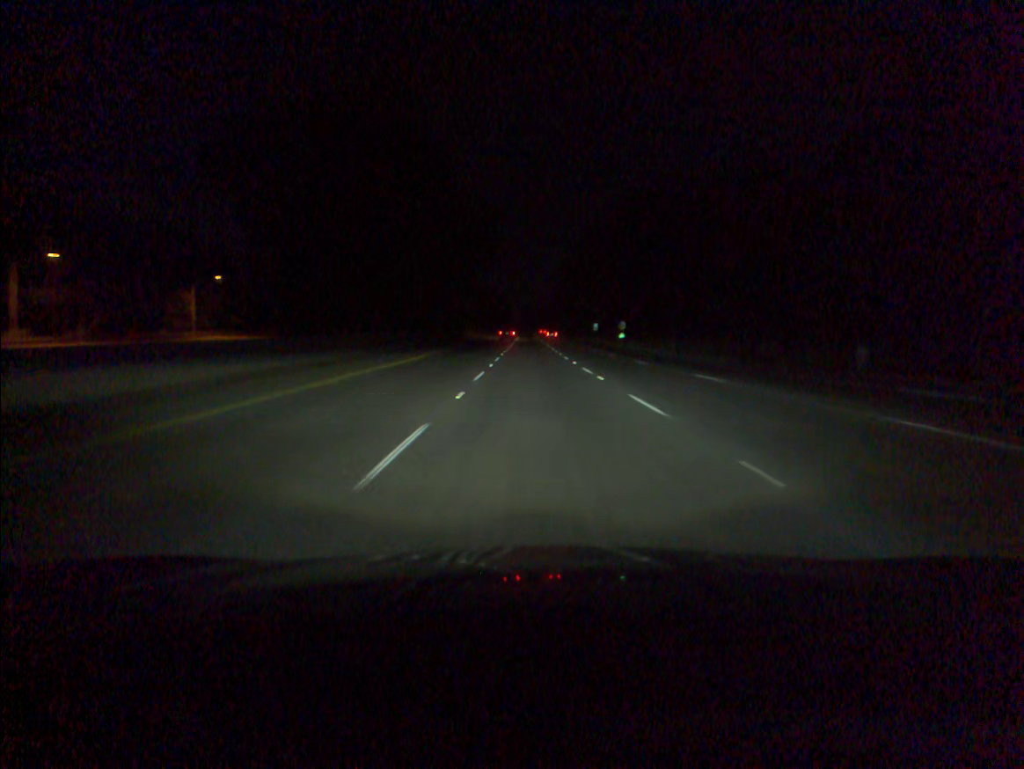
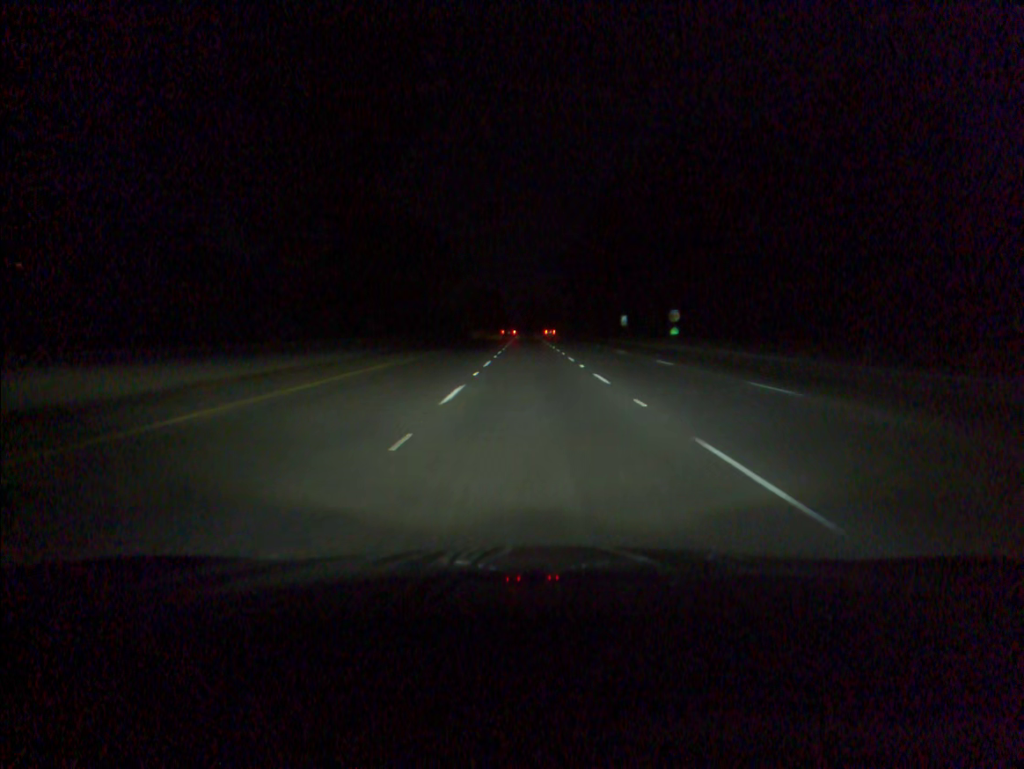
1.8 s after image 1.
(-0.1, +50.7) m; 0°
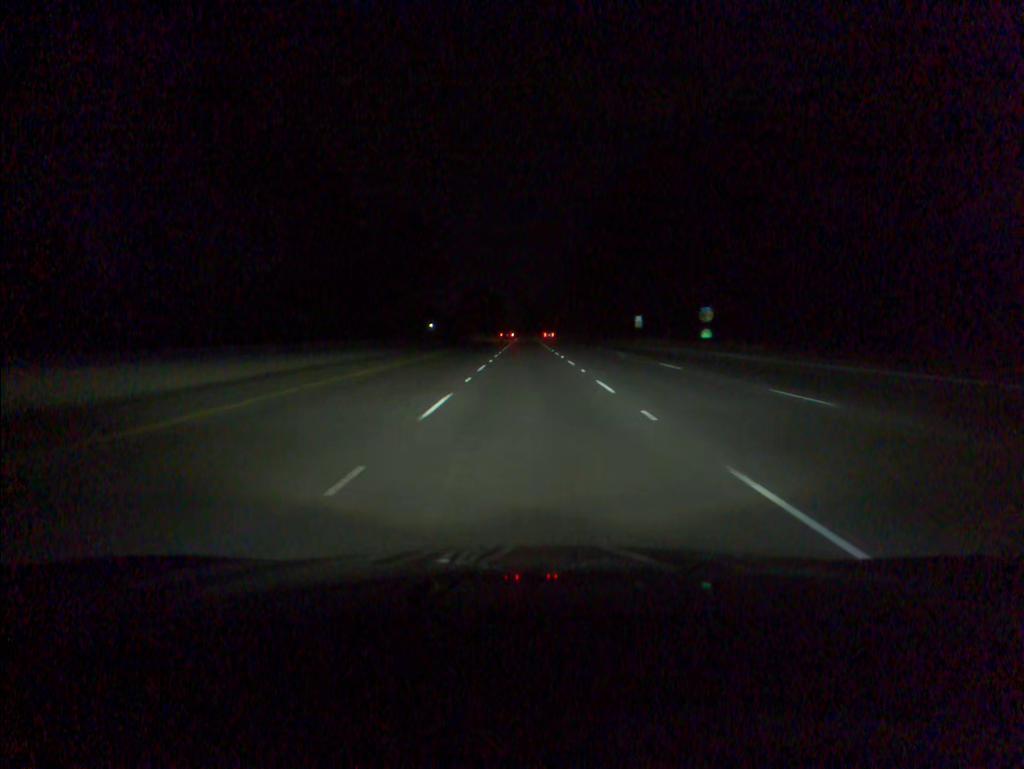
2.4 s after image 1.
(0.0, +16.9) m; 0°
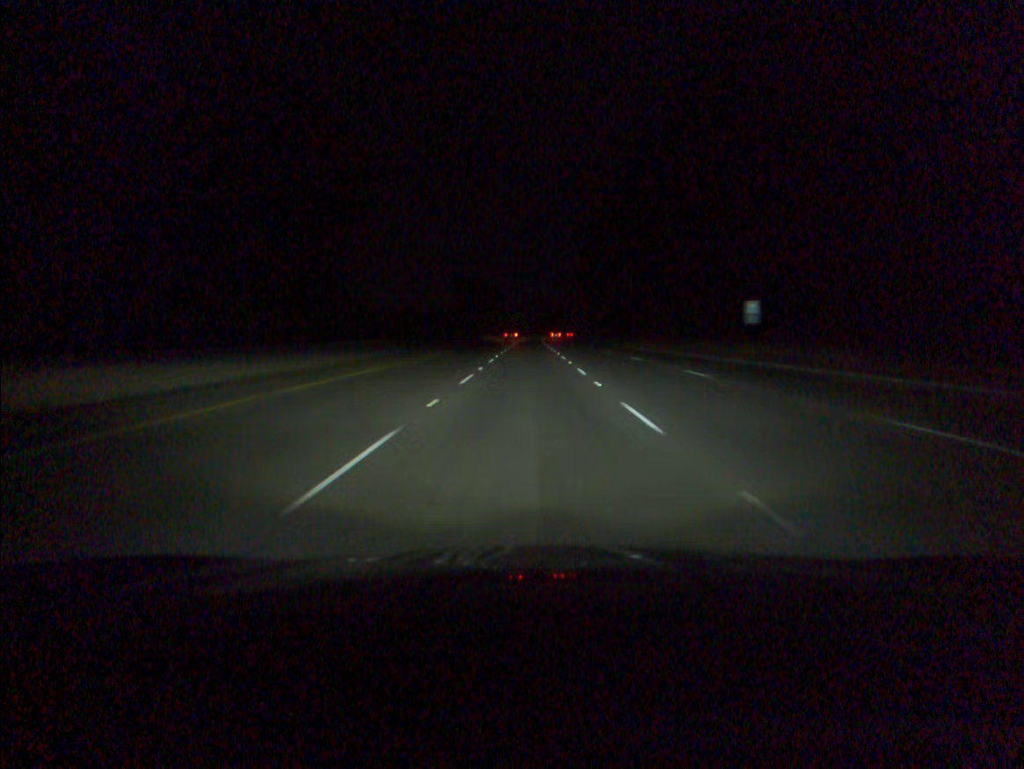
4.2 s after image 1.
(-0.2, +50.7) m; 0°
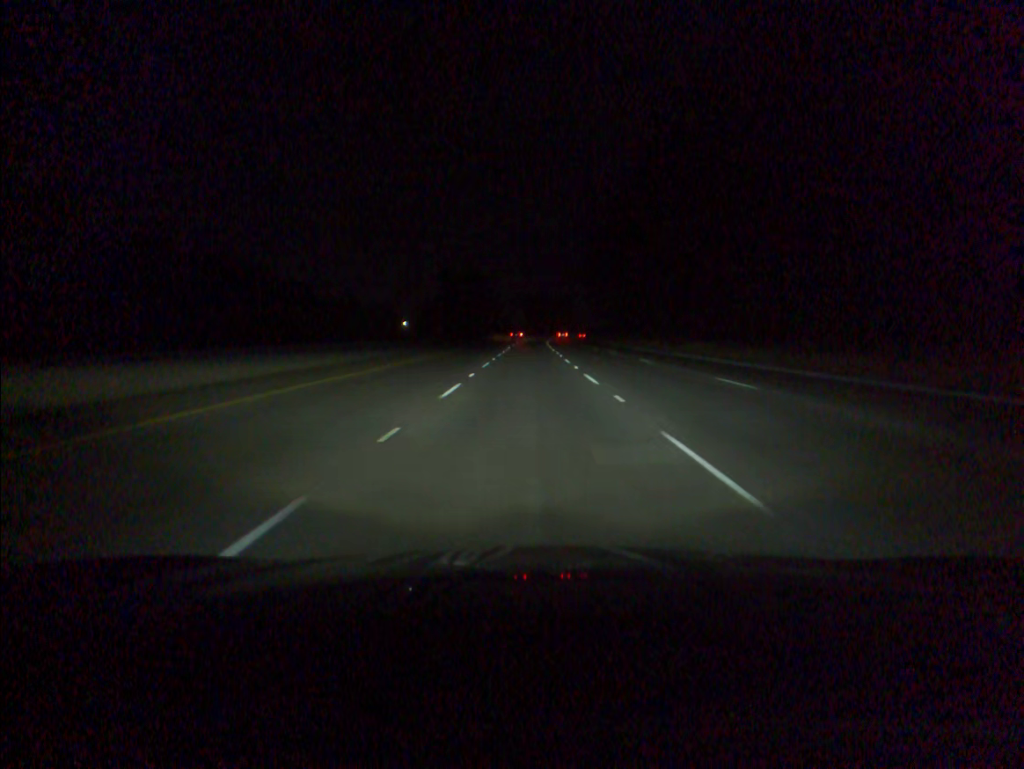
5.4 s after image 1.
(0.0, +33.7) m; 0°
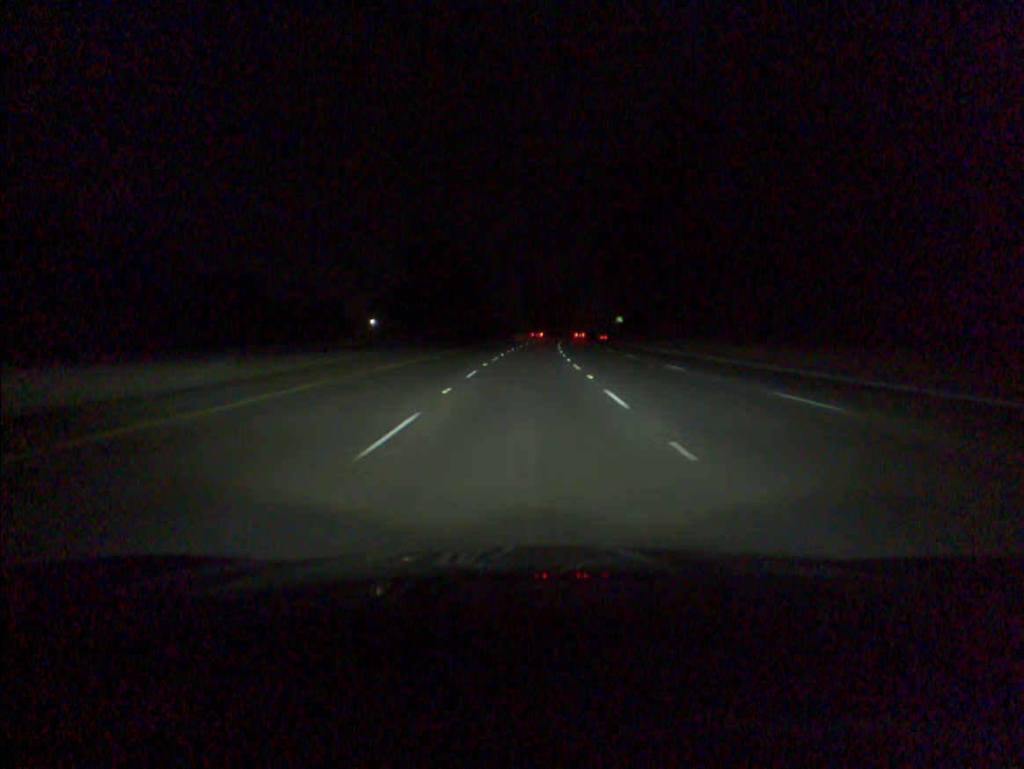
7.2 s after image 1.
(0.0, +50.5) m; 0°
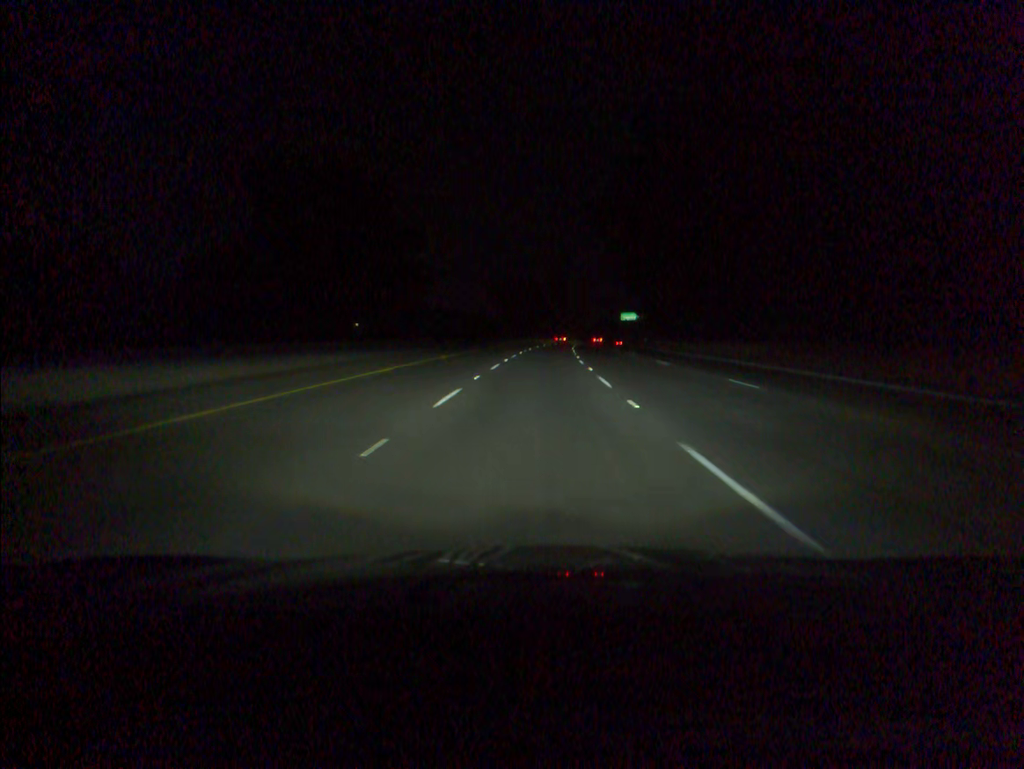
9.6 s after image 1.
(+0.7, +67.2) m; +1°
